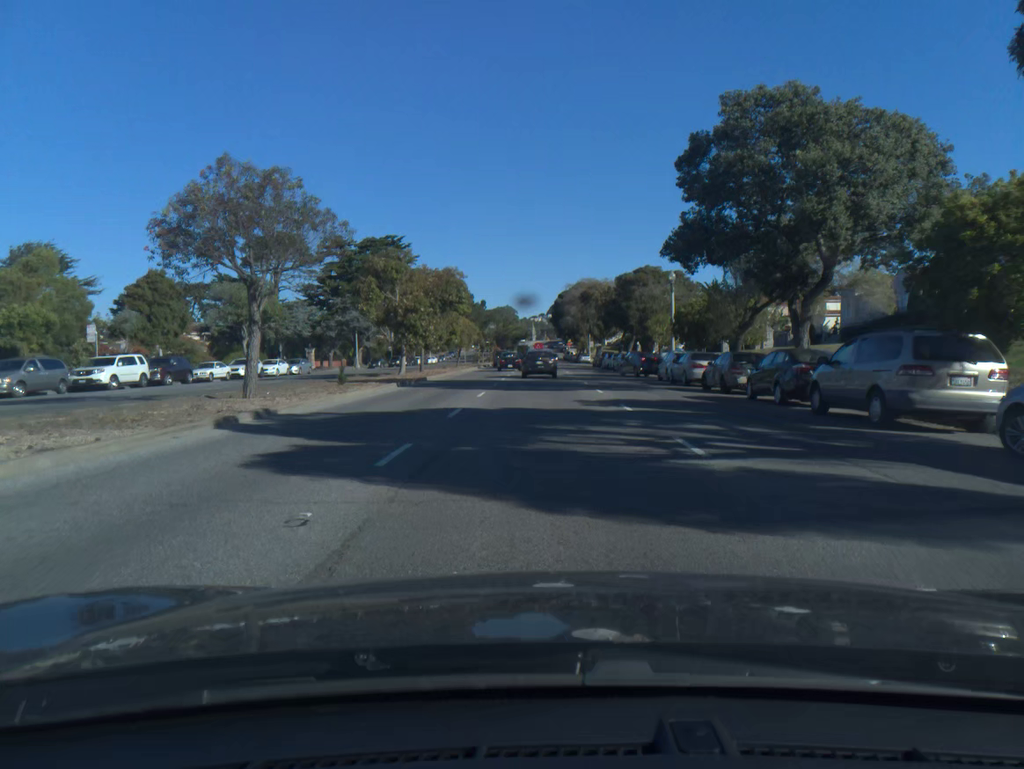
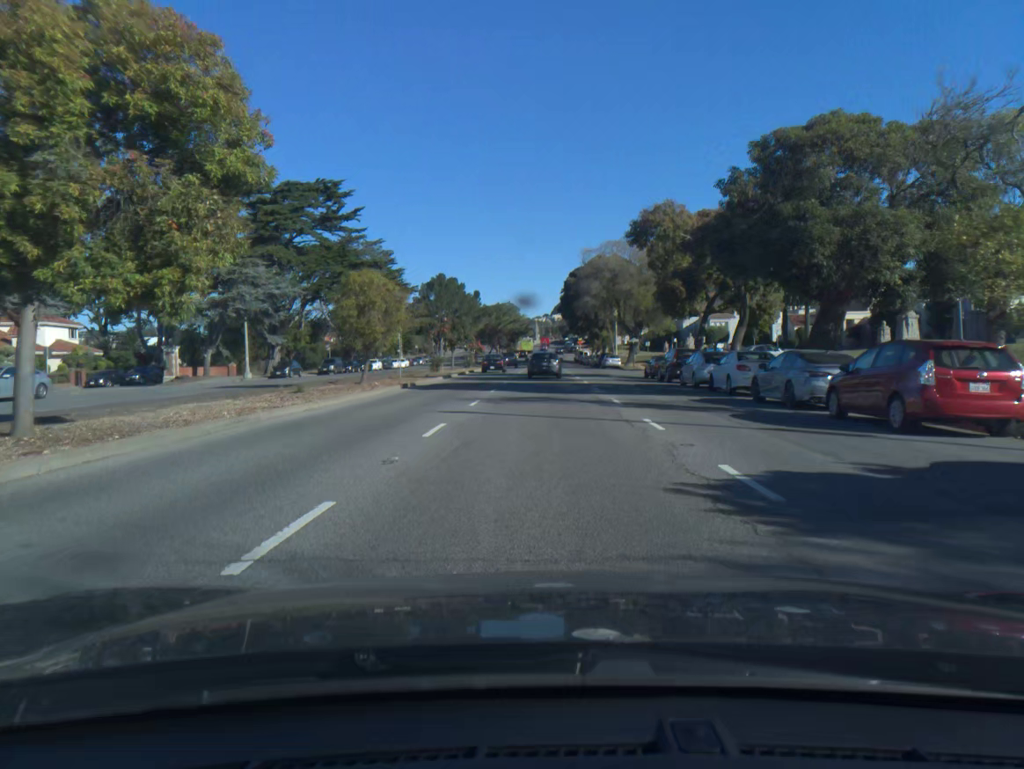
(-0.1, +39.9) m; 0°
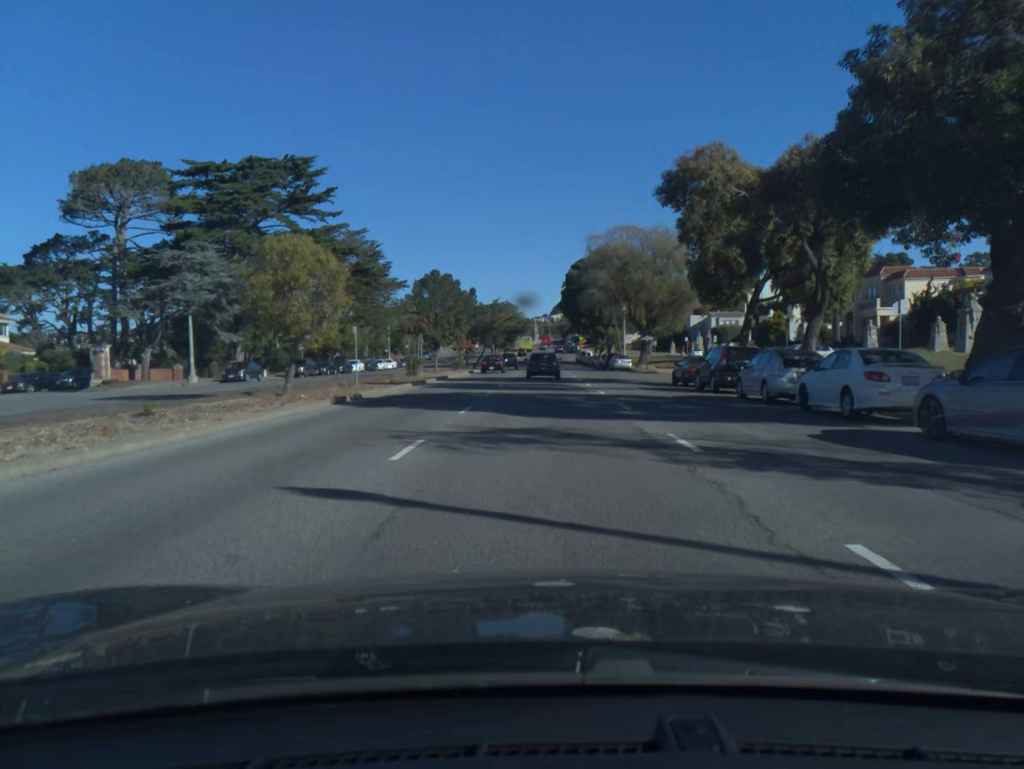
(0.0, +9.8) m; 0°
